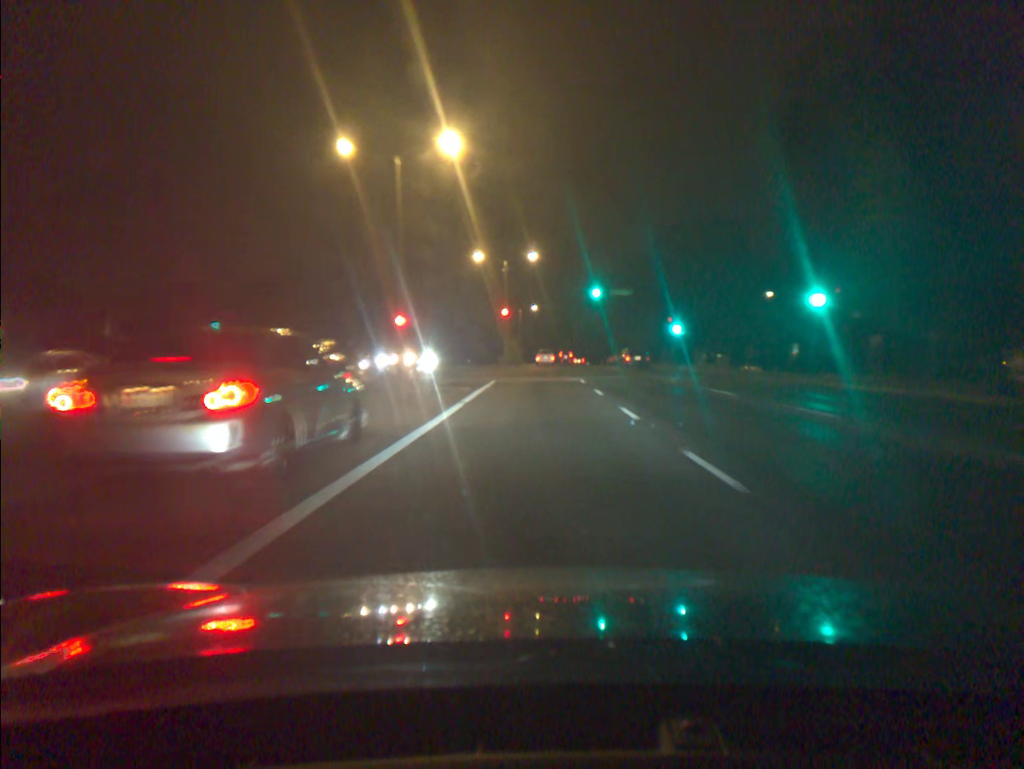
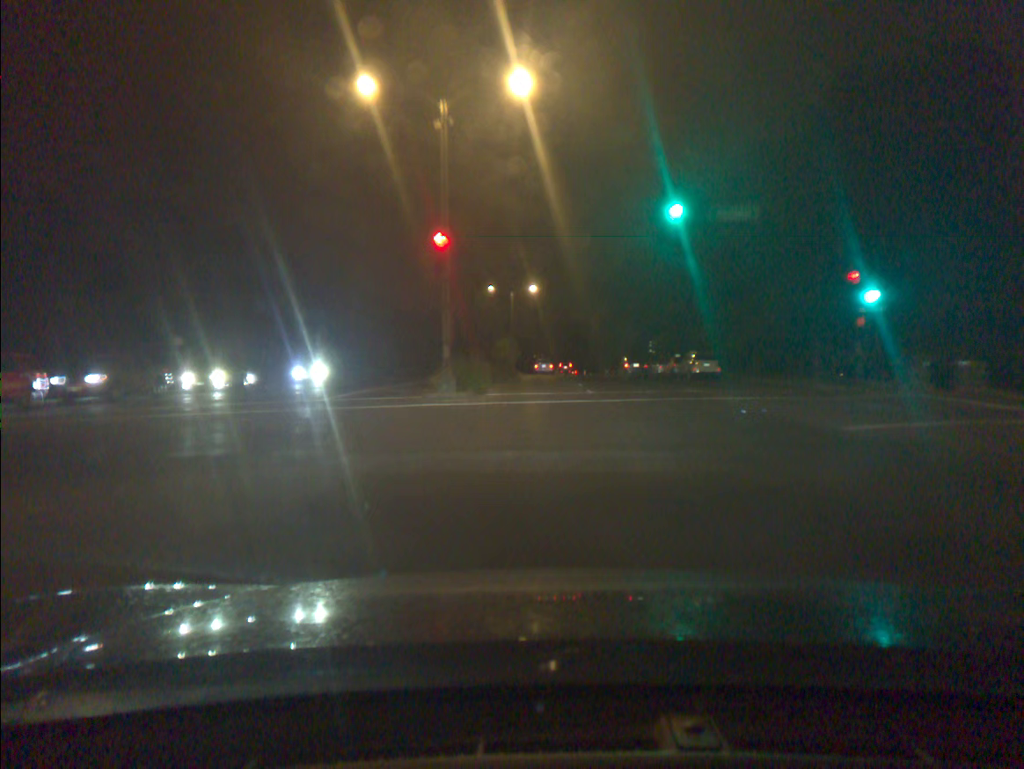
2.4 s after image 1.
(0.0, +40.0) m; 0°
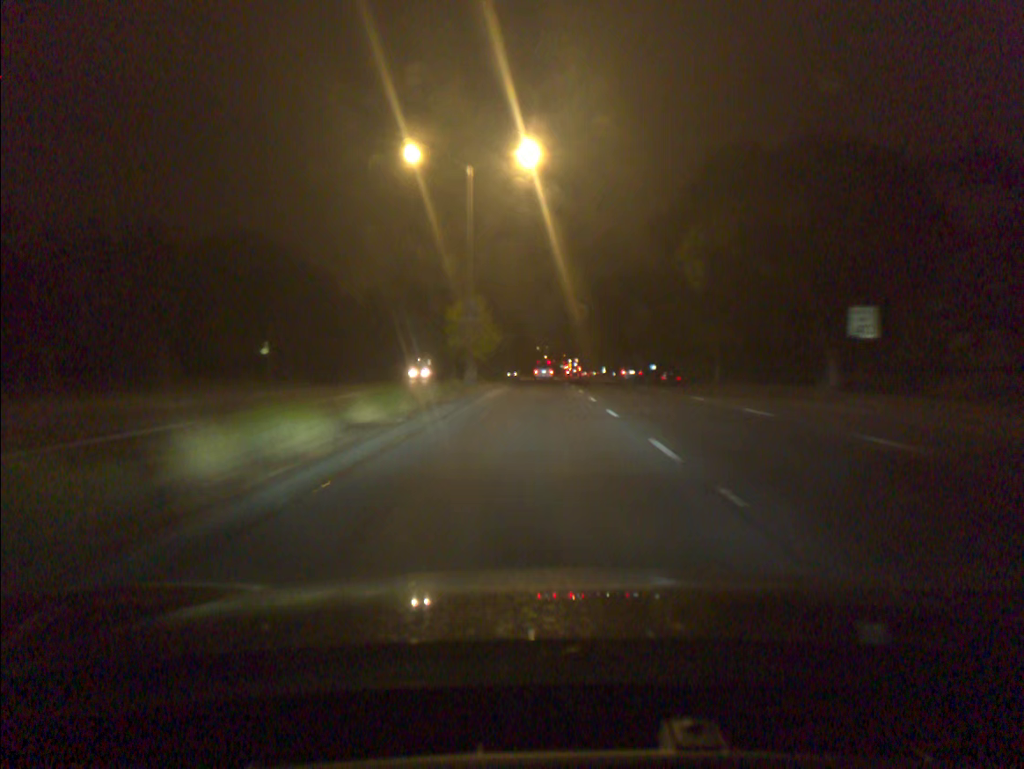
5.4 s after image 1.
(-0.2, +51.5) m; 0°
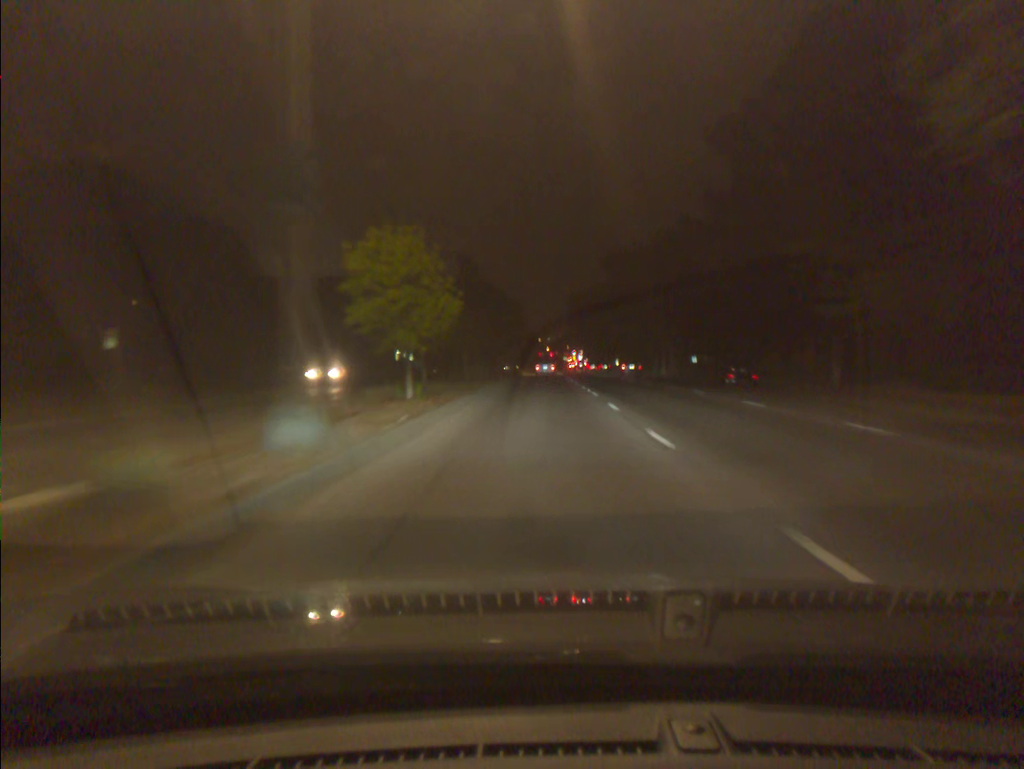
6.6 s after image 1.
(0.0, +20.9) m; 0°
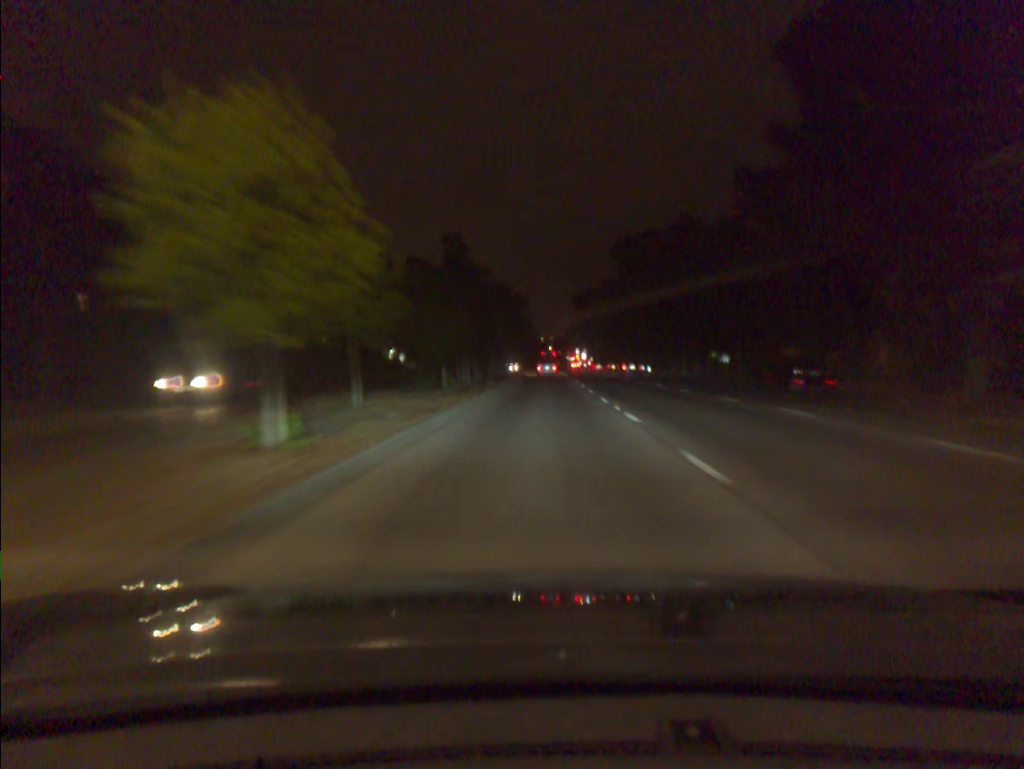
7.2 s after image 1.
(0.0, +10.2) m; 0°
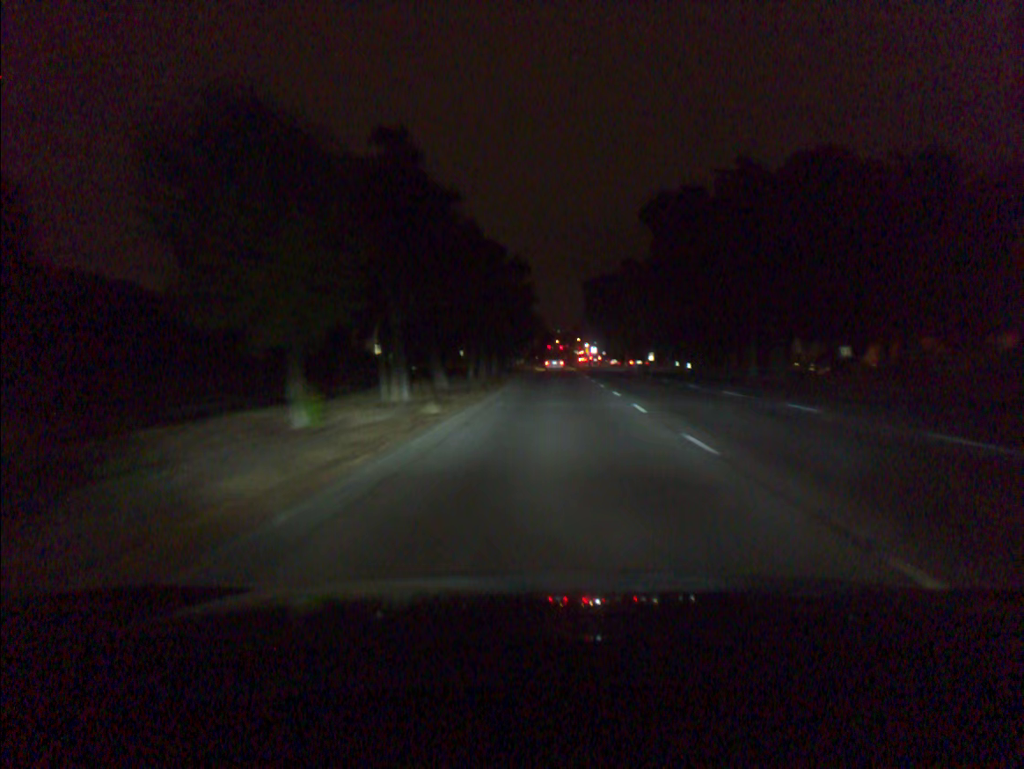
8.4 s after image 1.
(-0.1, +20.1) m; 0°
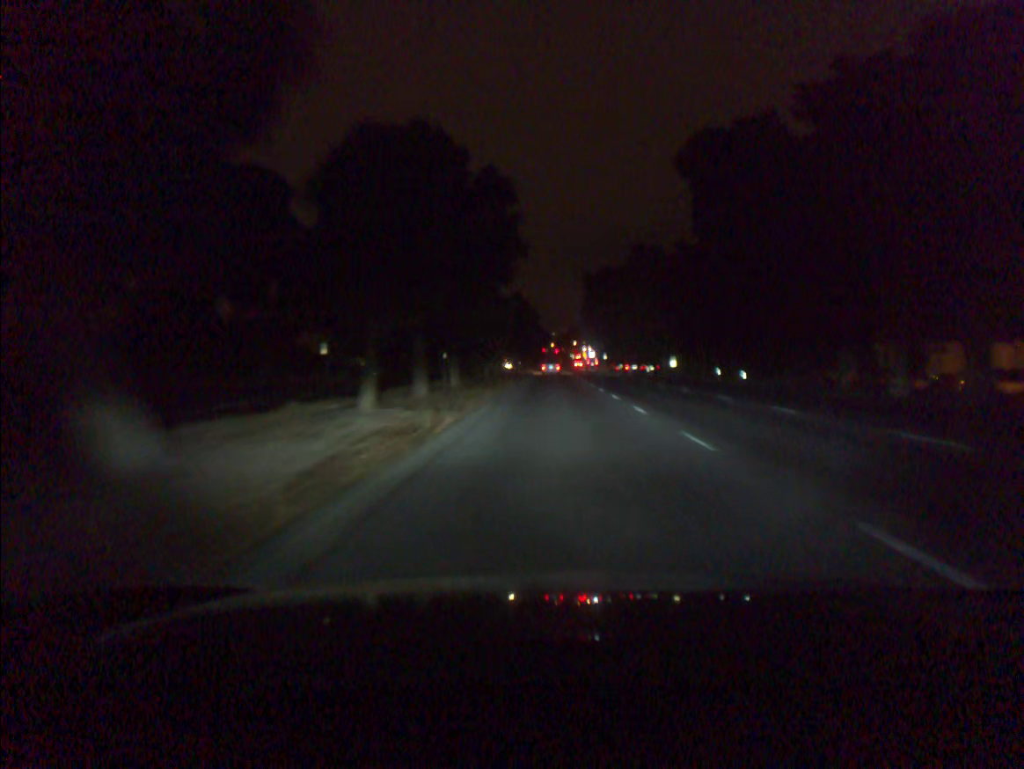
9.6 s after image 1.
(0.0, +20.3) m; 0°
